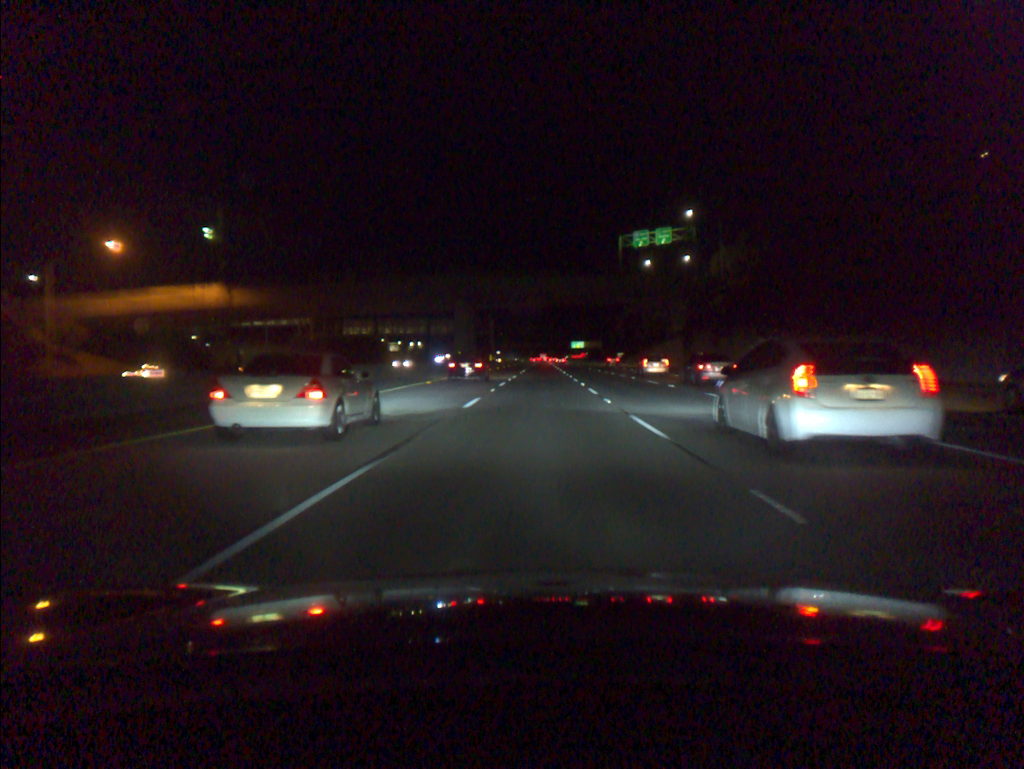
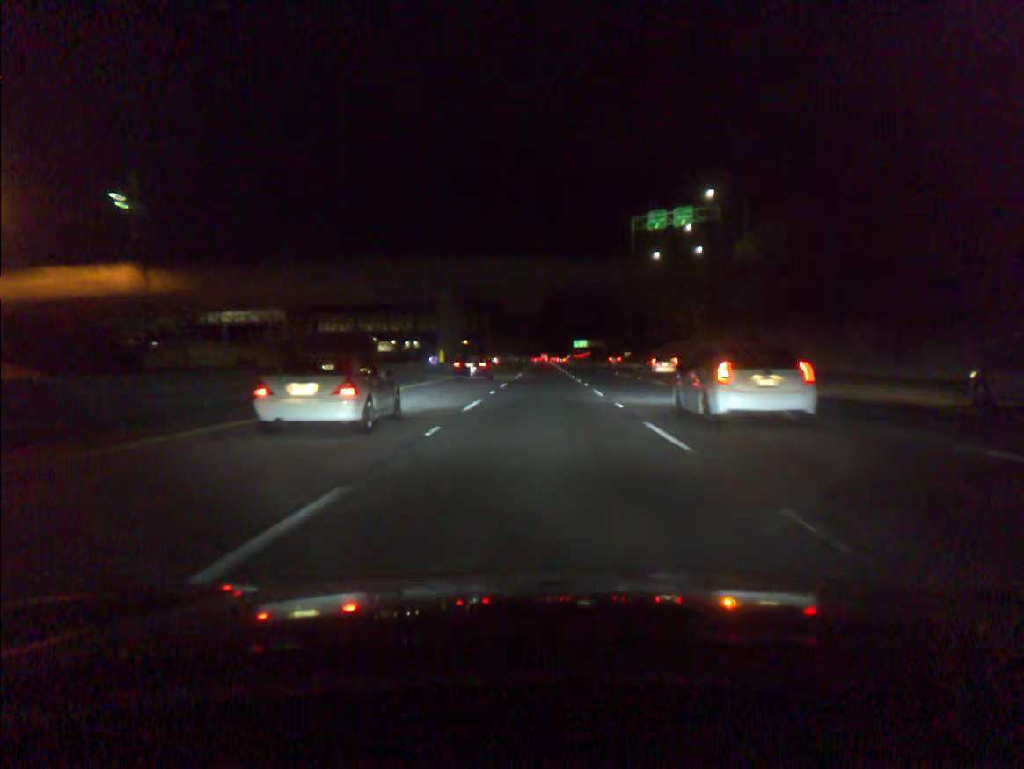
(0.0, +16.1) m; 0°
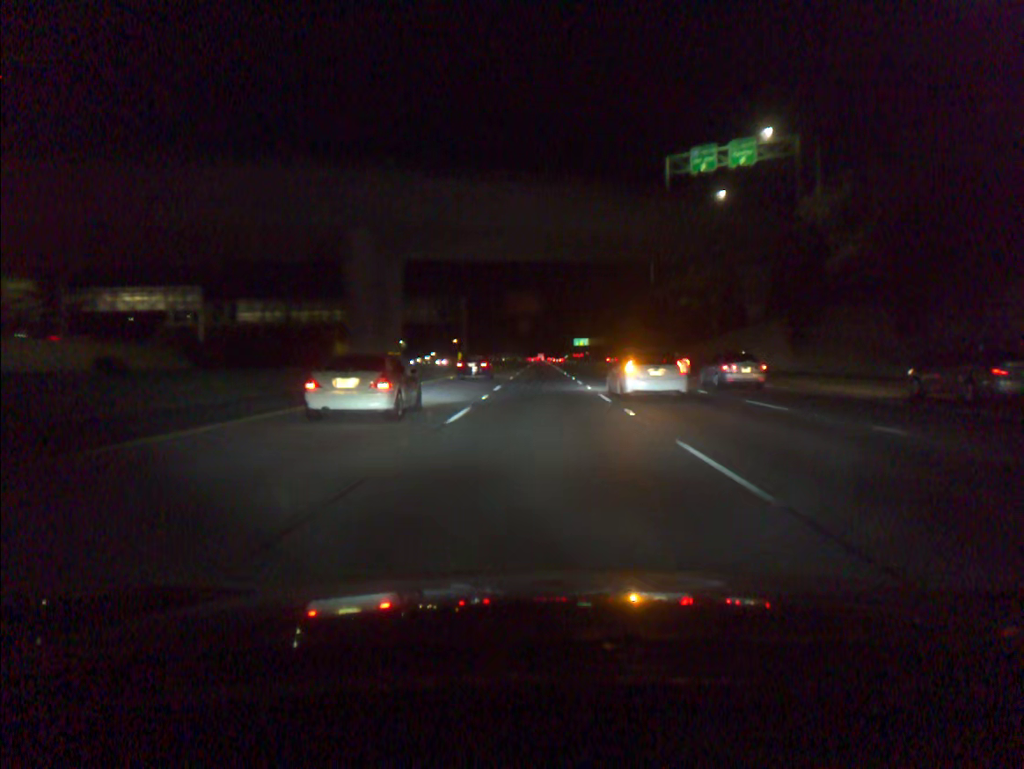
(0.0, +32.6) m; 0°
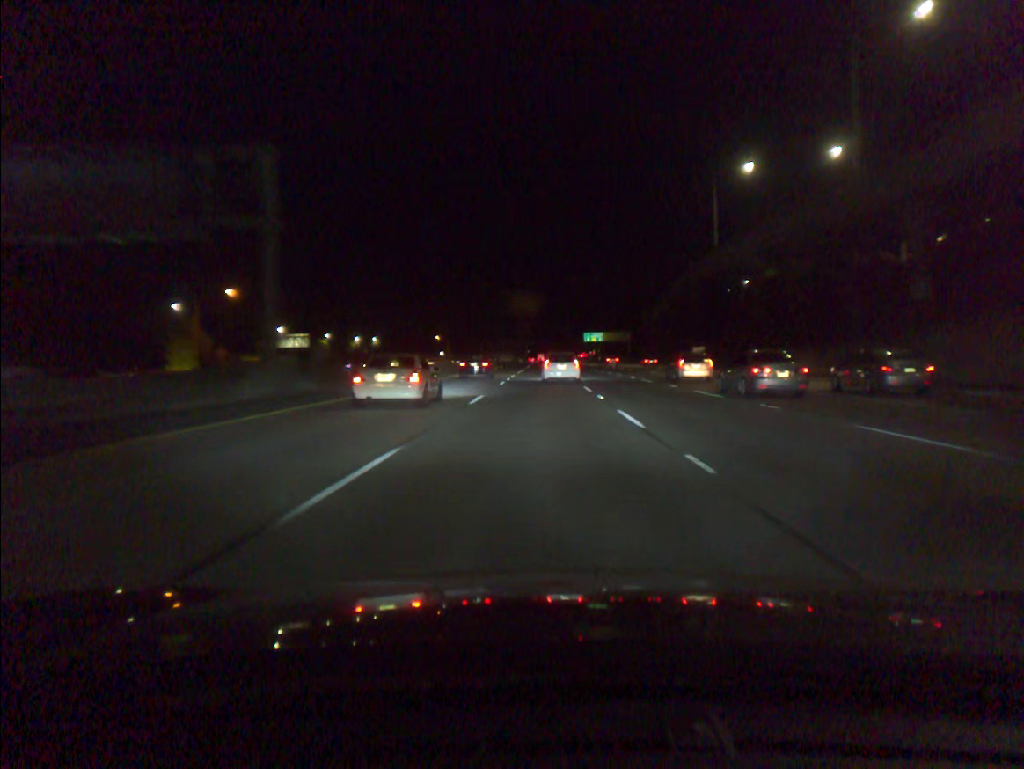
(+0.1, +66.8) m; 0°
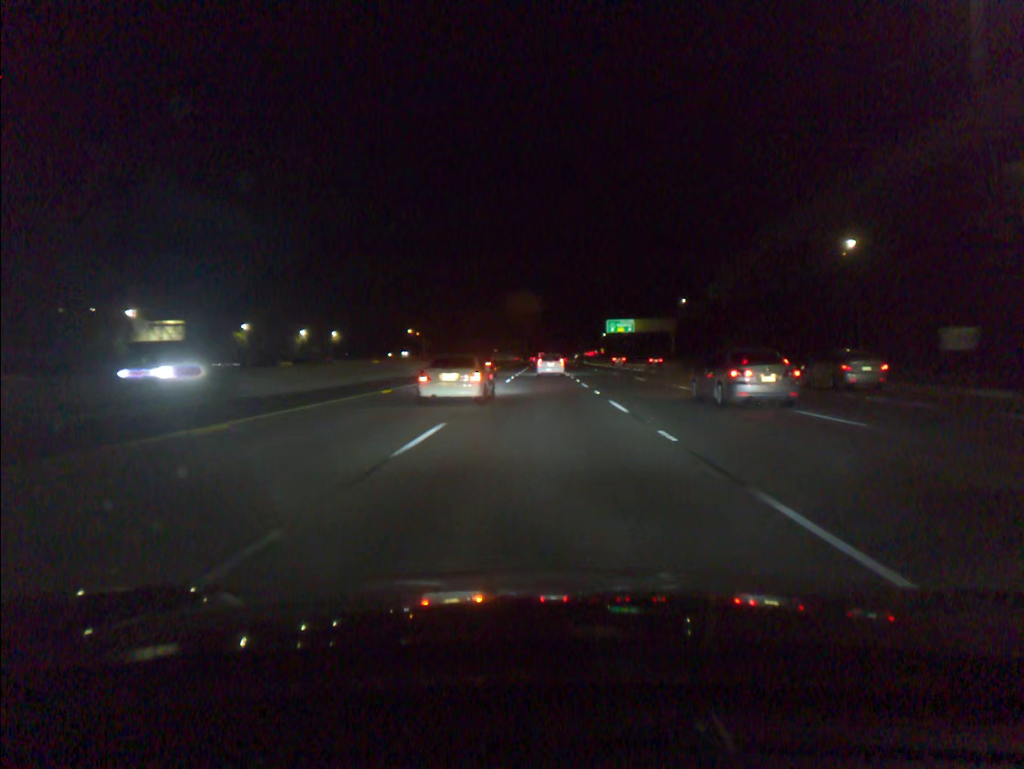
(0.0, +69.1) m; 0°
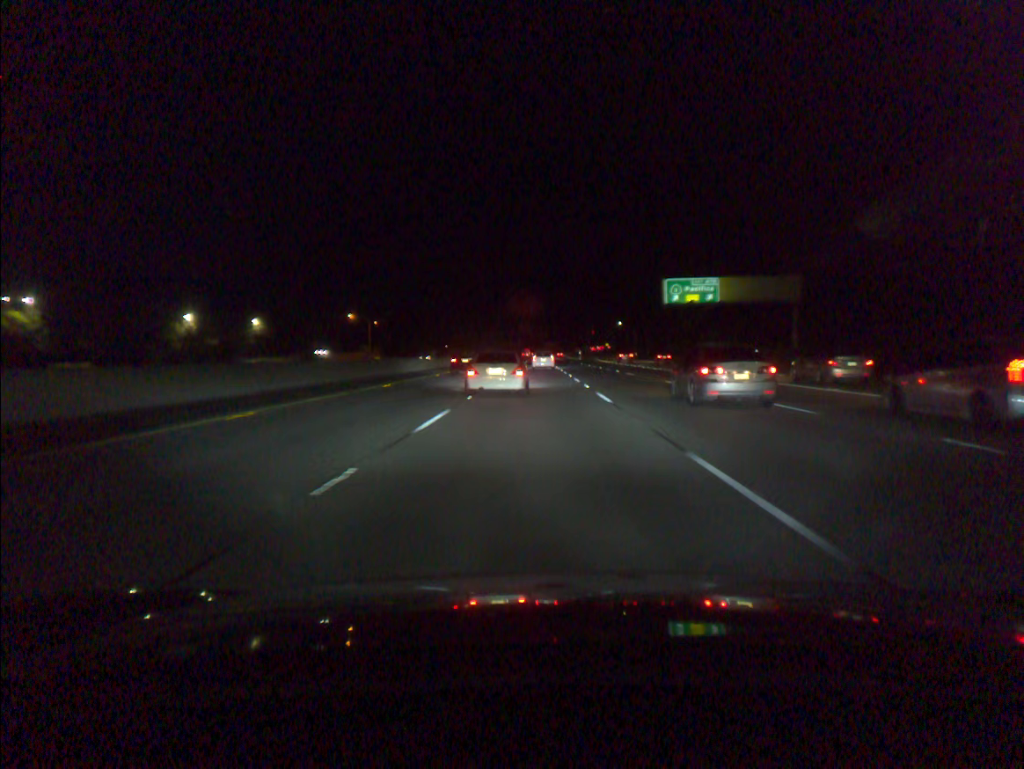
(+0.2, +70.8) m; 0°
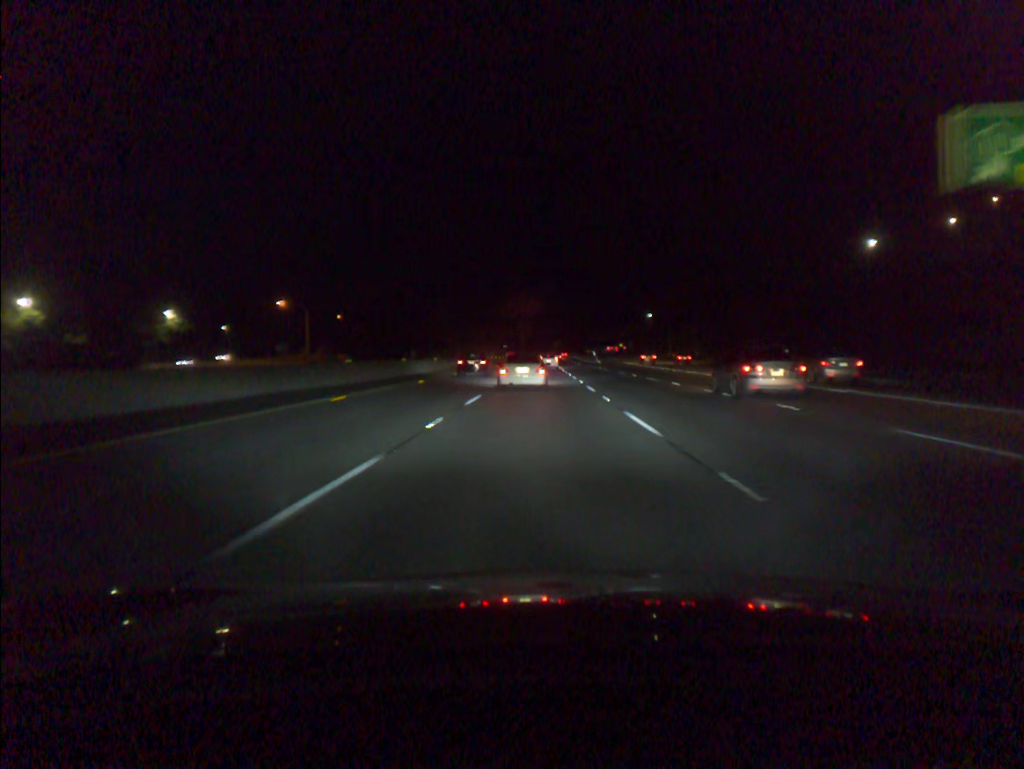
(-0.1, +51.4) m; 0°
